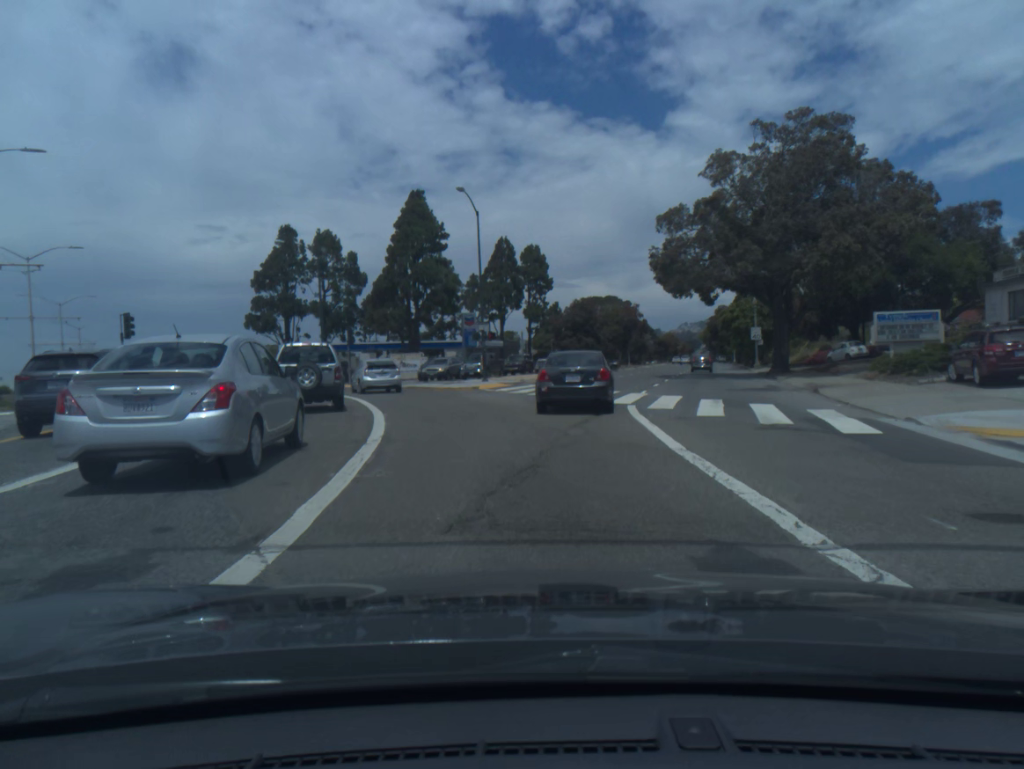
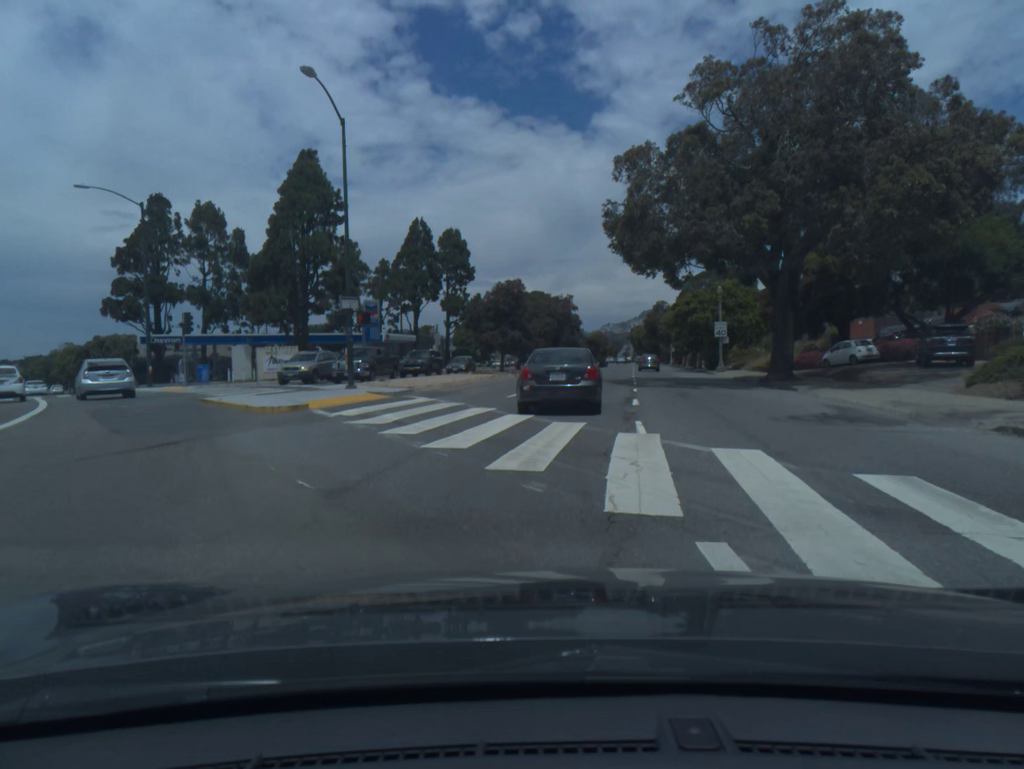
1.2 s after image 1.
(+0.5, +15.6) m; +5°
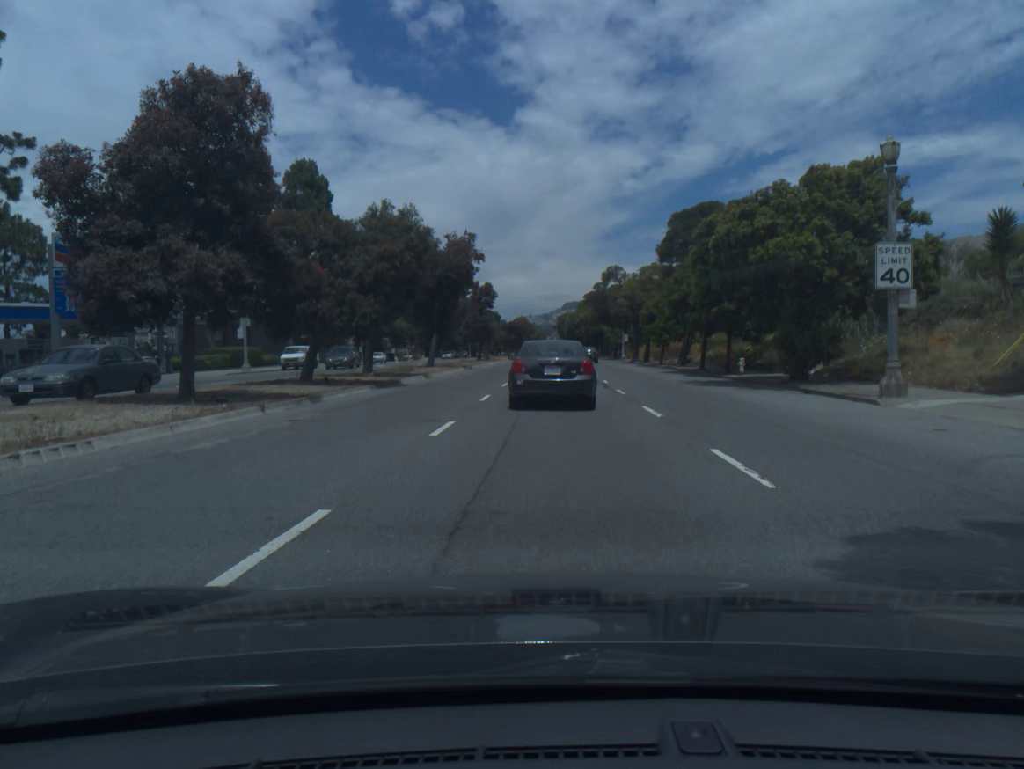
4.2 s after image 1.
(+2.7, +41.0) m; +5°
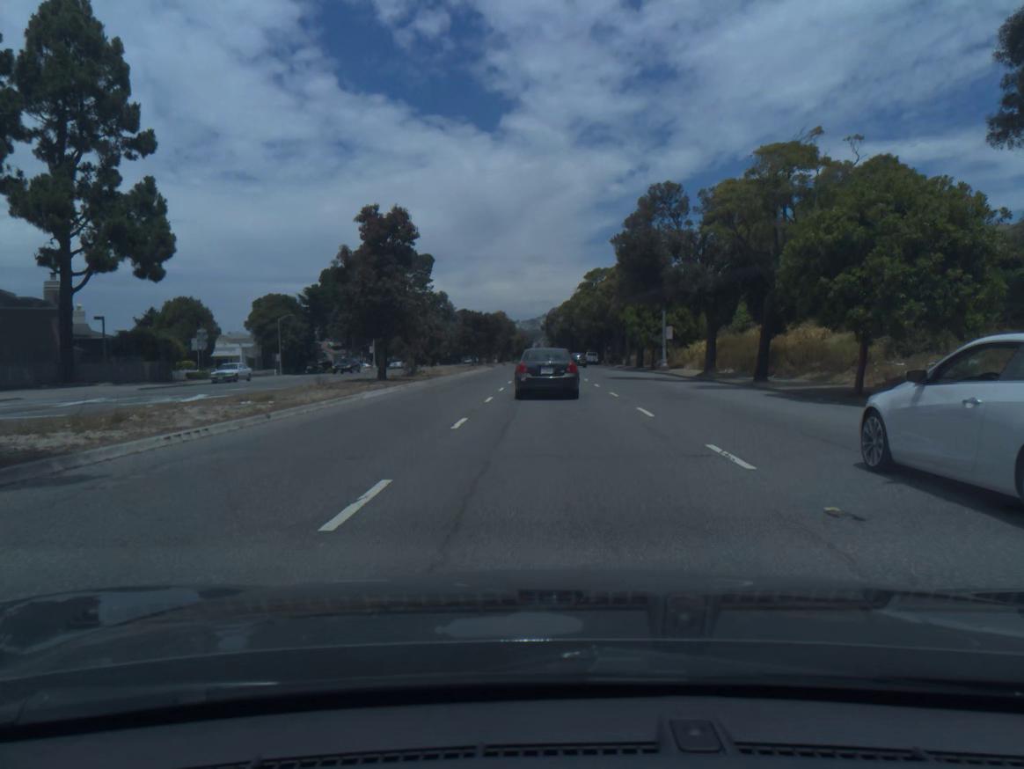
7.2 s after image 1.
(+0.6, +42.3) m; +1°
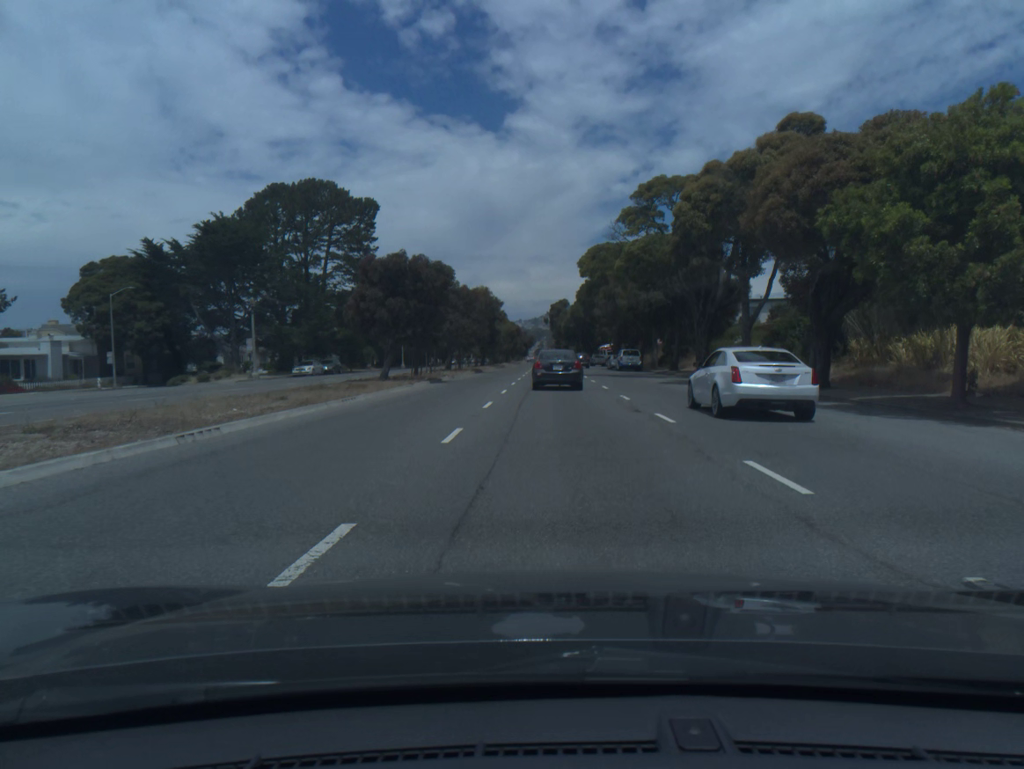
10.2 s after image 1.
(-0.1, +45.8) m; 0°
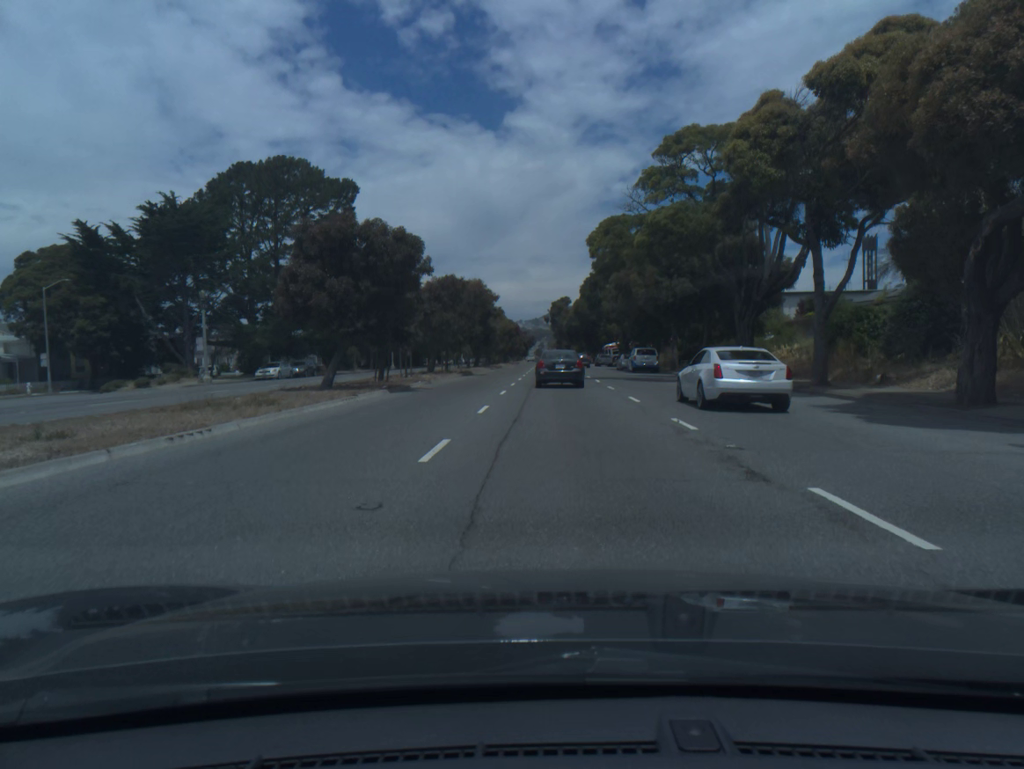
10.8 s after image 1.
(0.0, +9.4) m; 0°
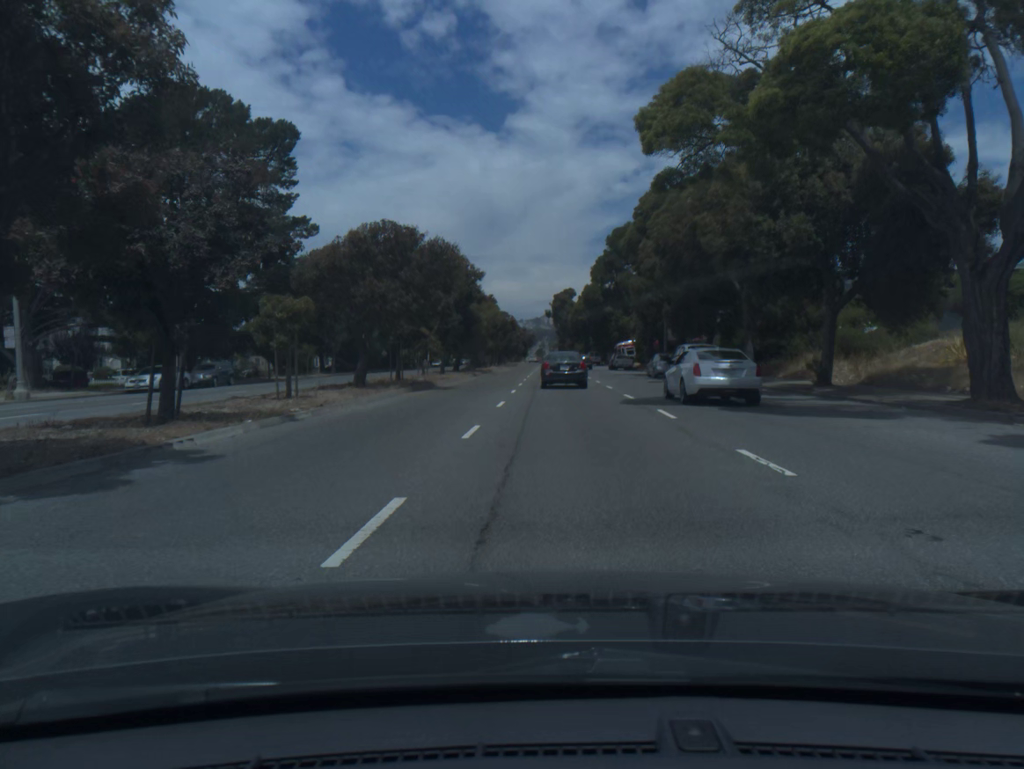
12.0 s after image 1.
(0.0, +19.1) m; 0°
